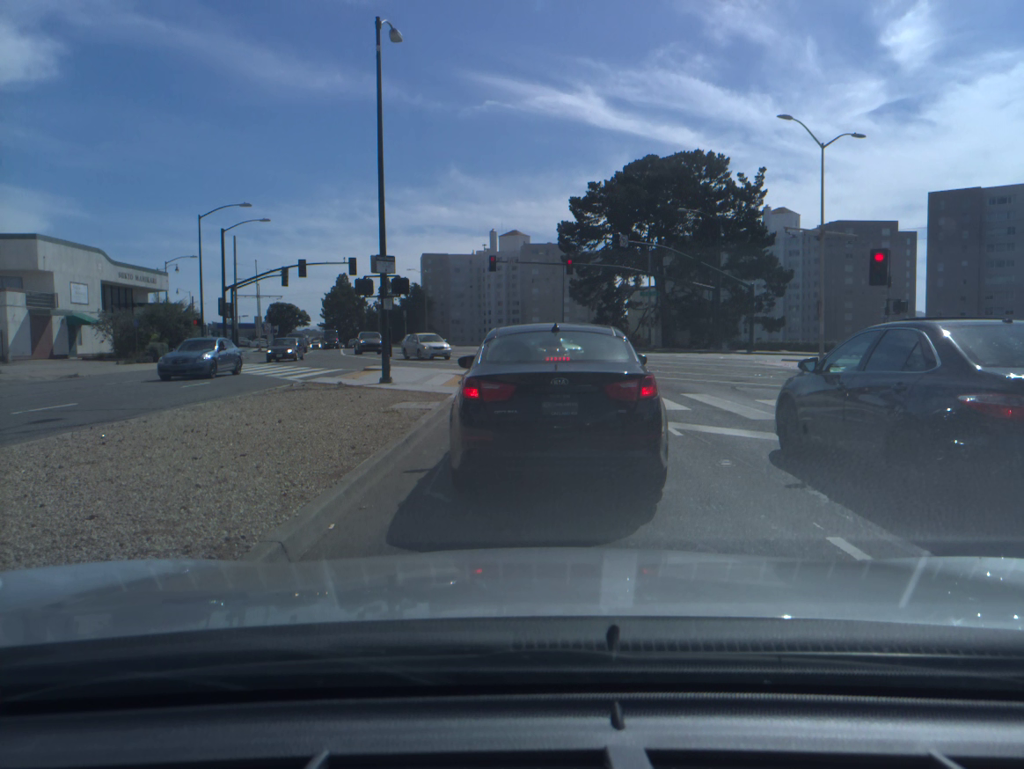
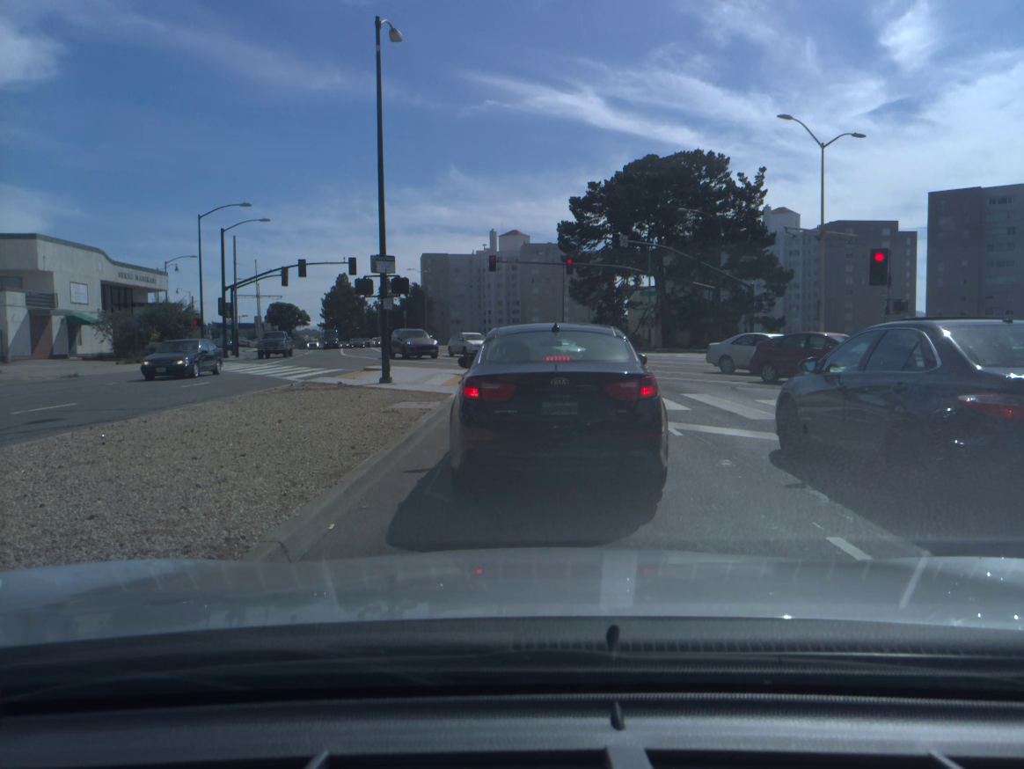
(0.0, 0.0) m; 0°
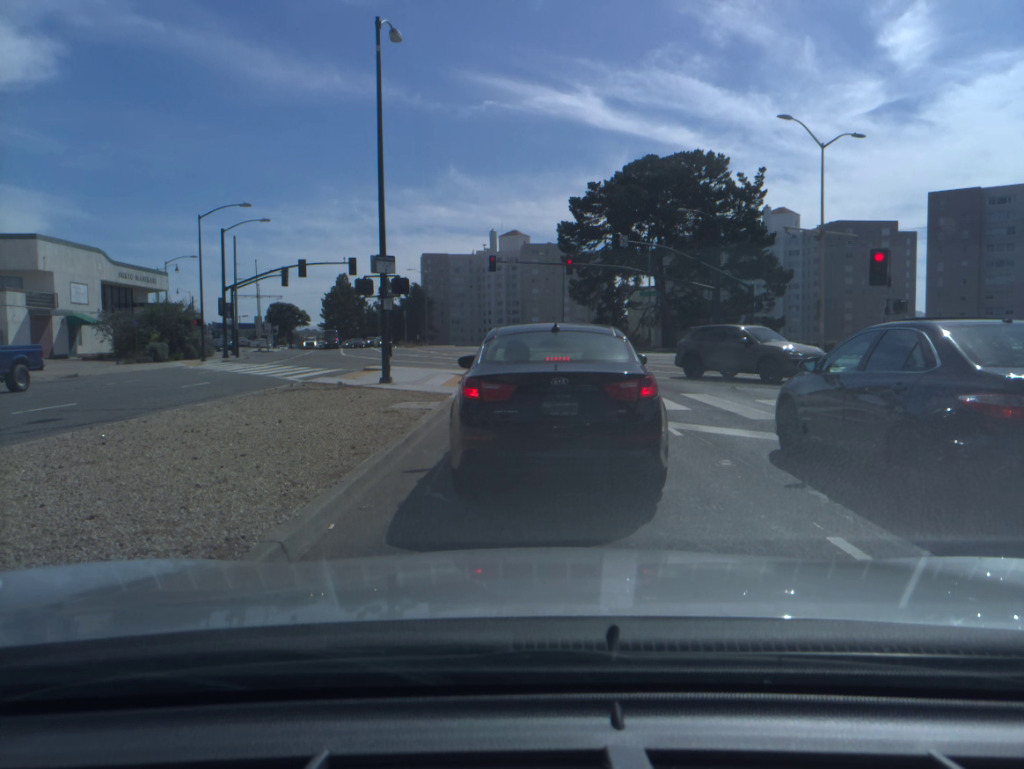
(0.0, 0.0) m; 0°
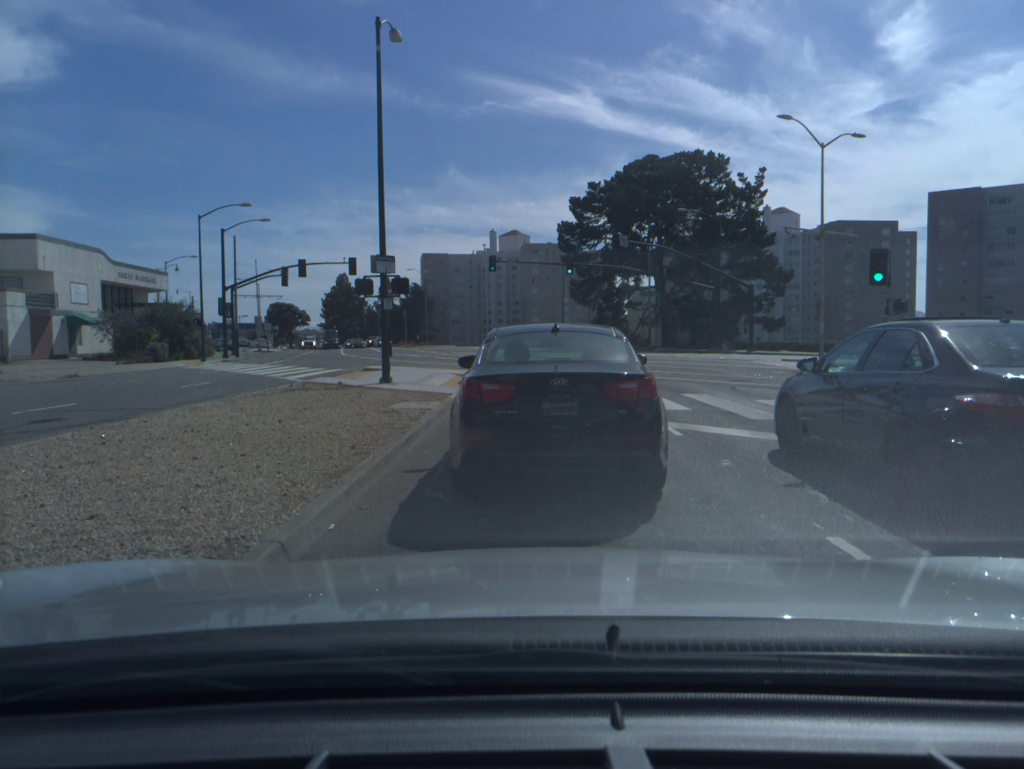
(0.0, 0.0) m; 0°
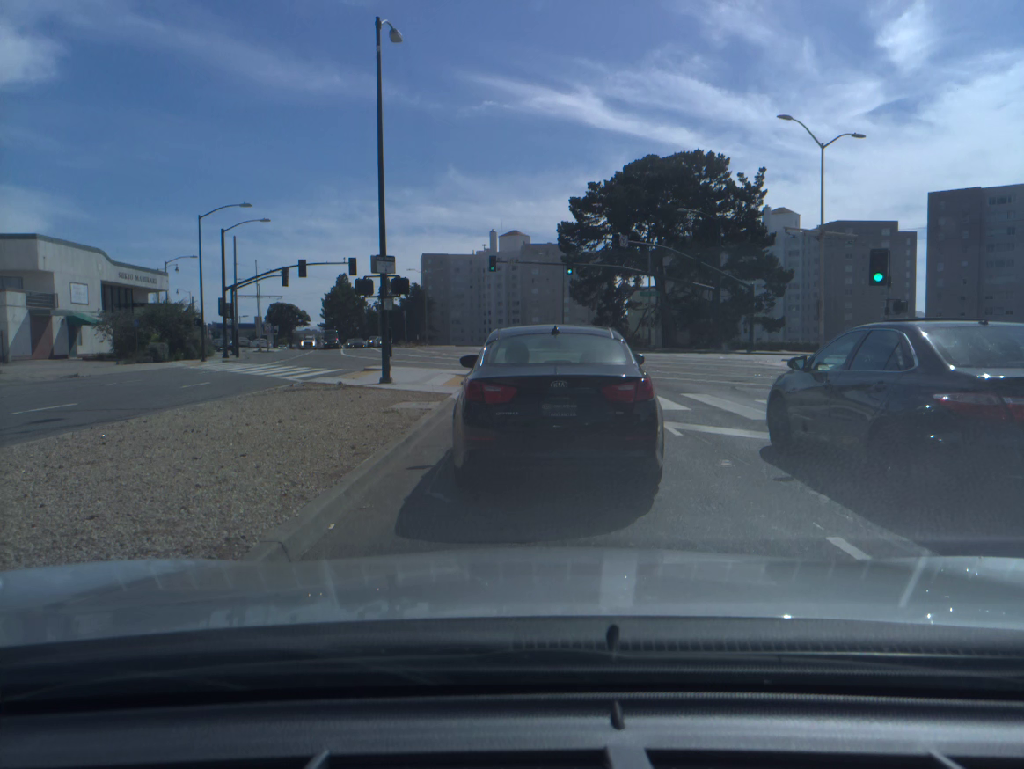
(0.0, 0.0) m; 0°
